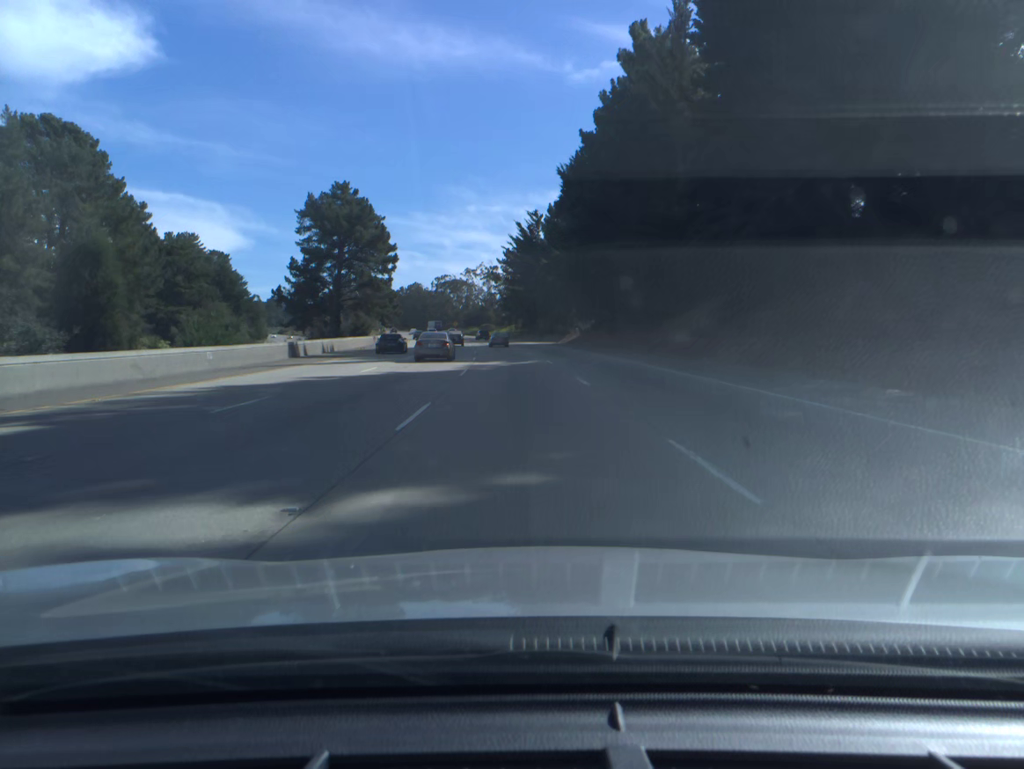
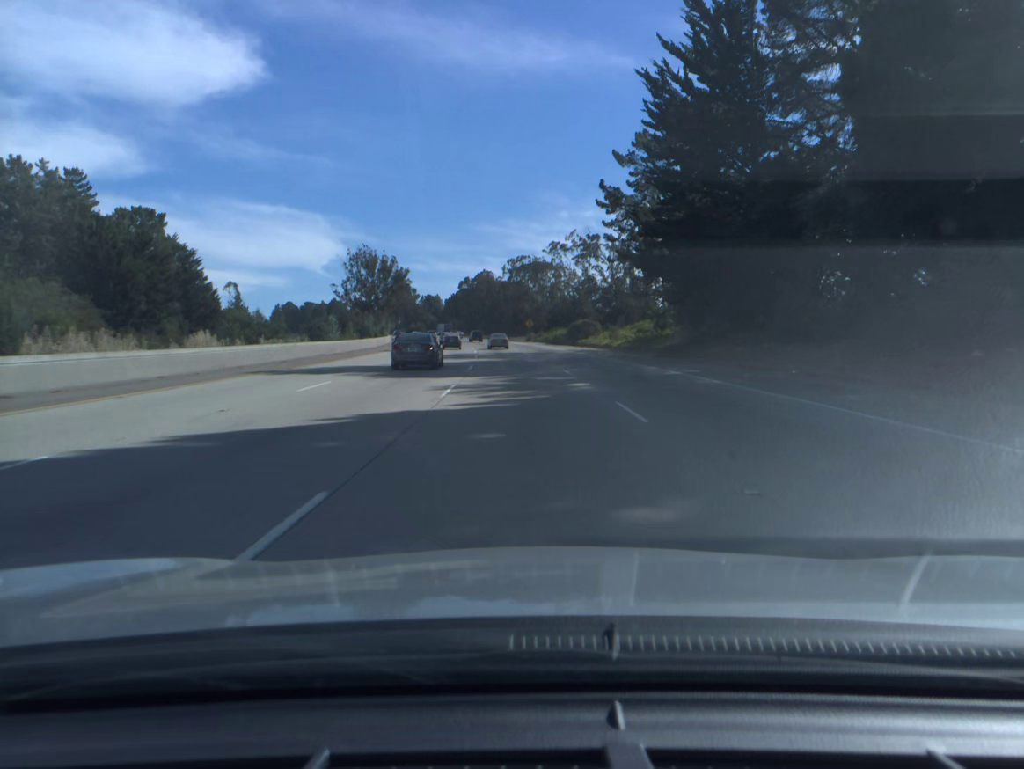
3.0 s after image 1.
(-5.5, +97.0) m; -7°
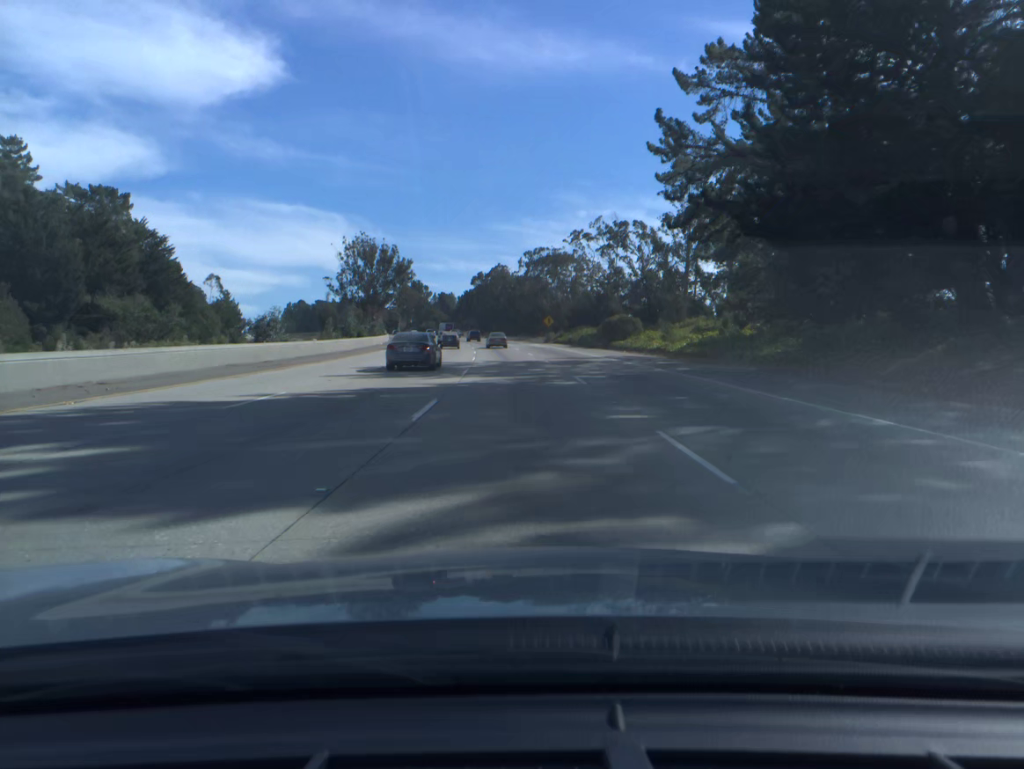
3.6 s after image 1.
(-0.2, +19.4) m; -1°
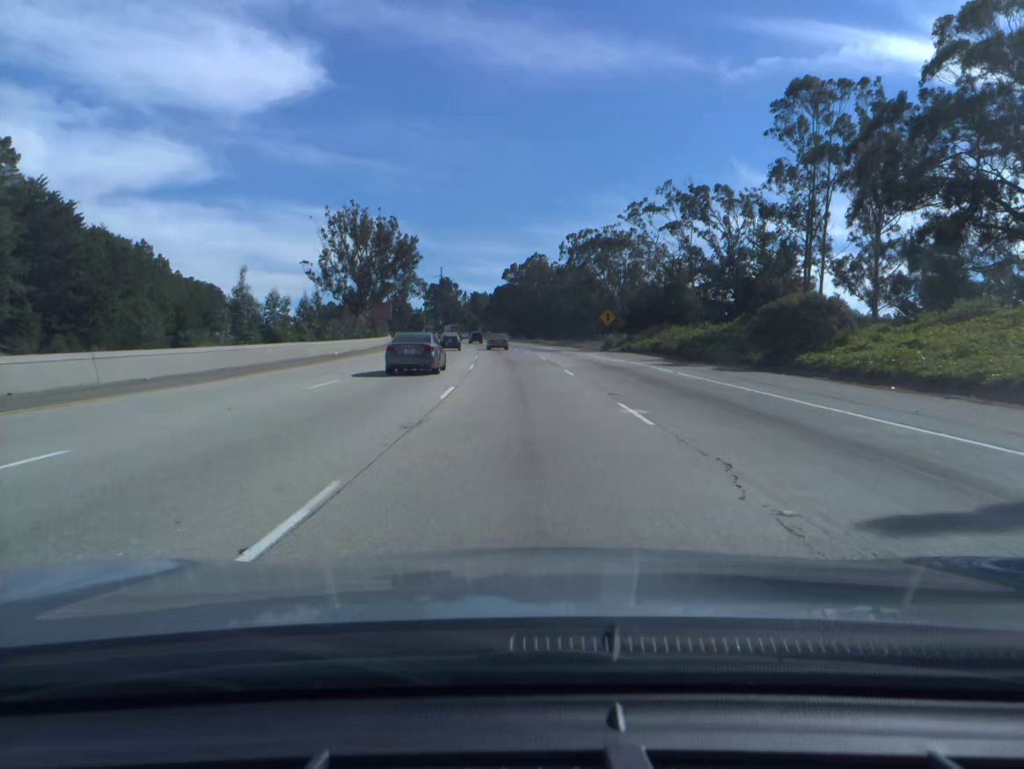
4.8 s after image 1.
(-1.0, +38.8) m; -3°
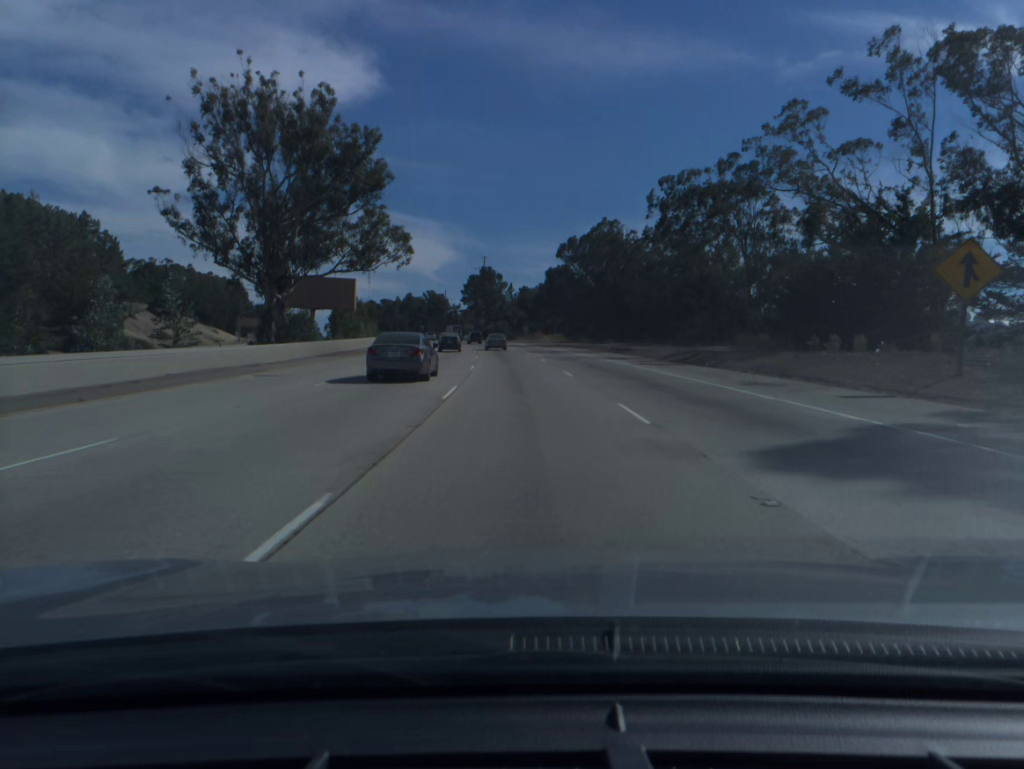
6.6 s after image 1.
(-1.9, +58.0) m; -4°
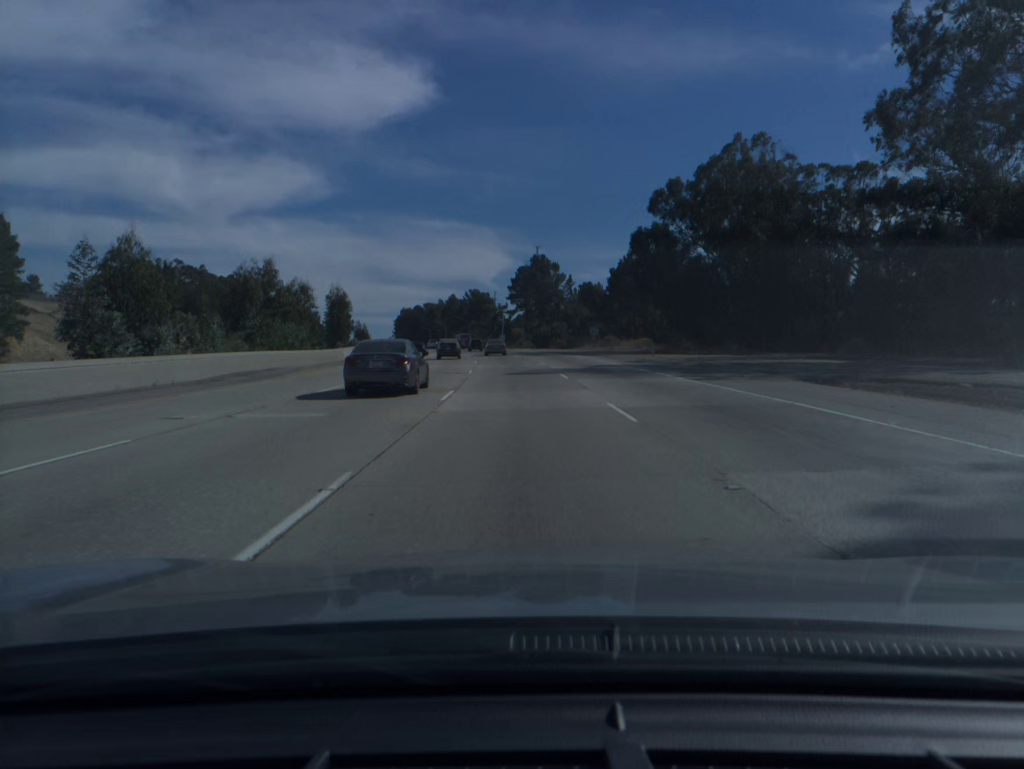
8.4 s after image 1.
(-1.9, +57.5) m; -4°
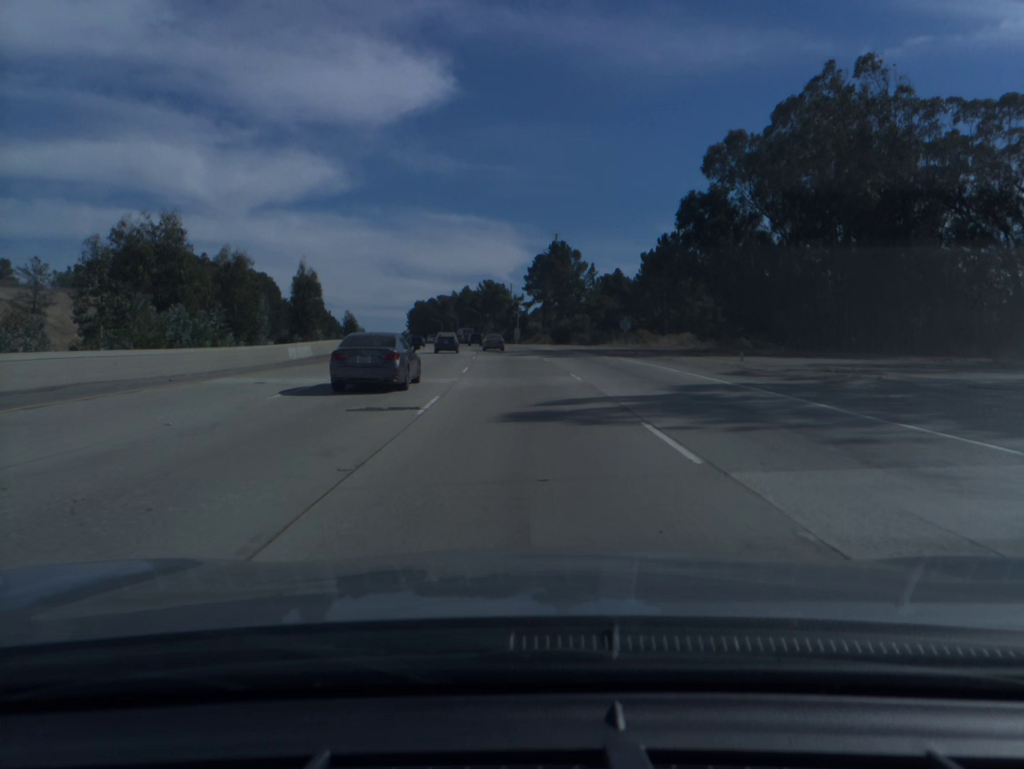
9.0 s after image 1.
(-0.2, +19.1) m; -1°
